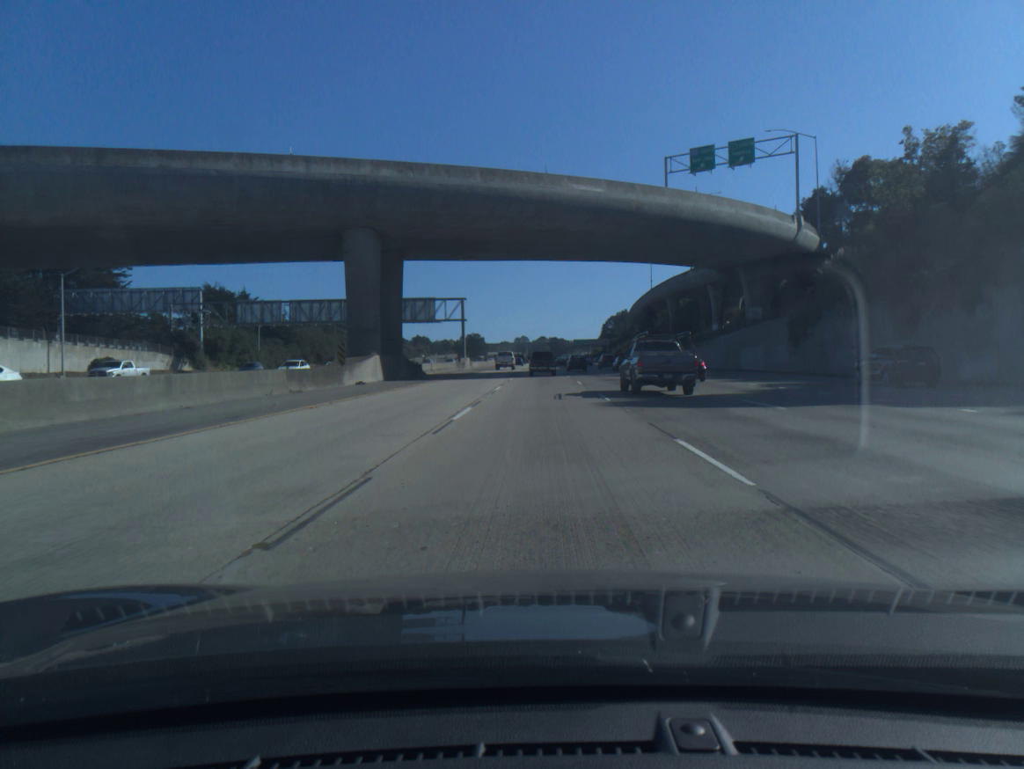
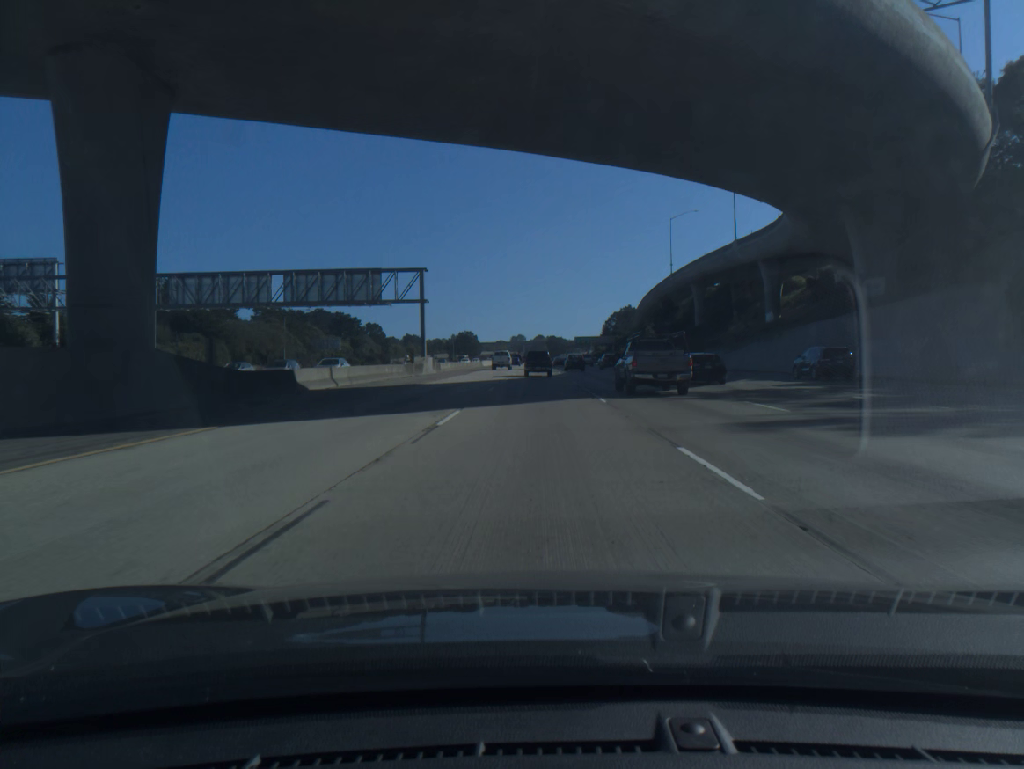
(+0.1, +30.1) m; 0°
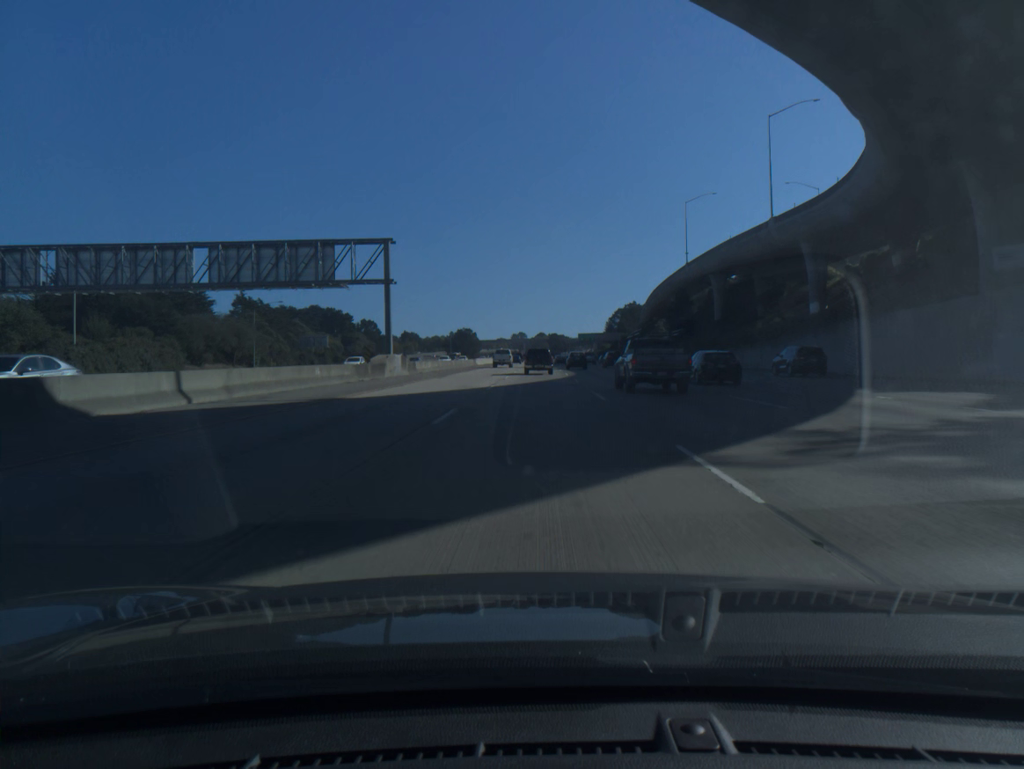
(0.0, +15.0) m; 0°
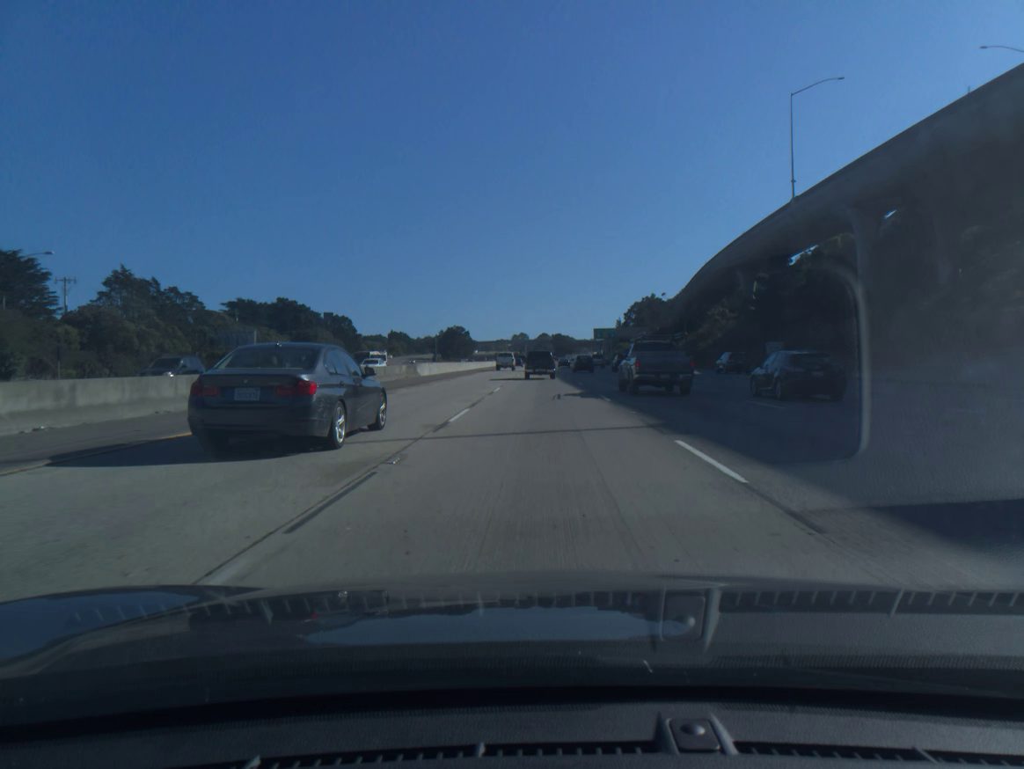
(-0.2, +57.3) m; 0°
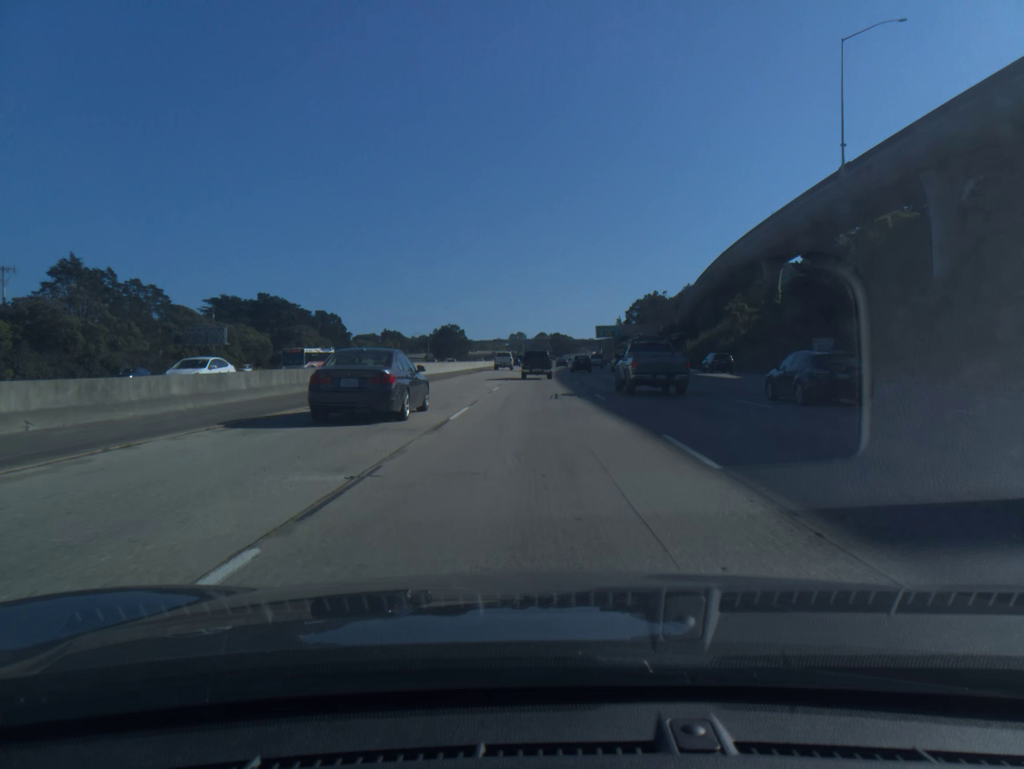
(0.0, +13.8) m; 0°
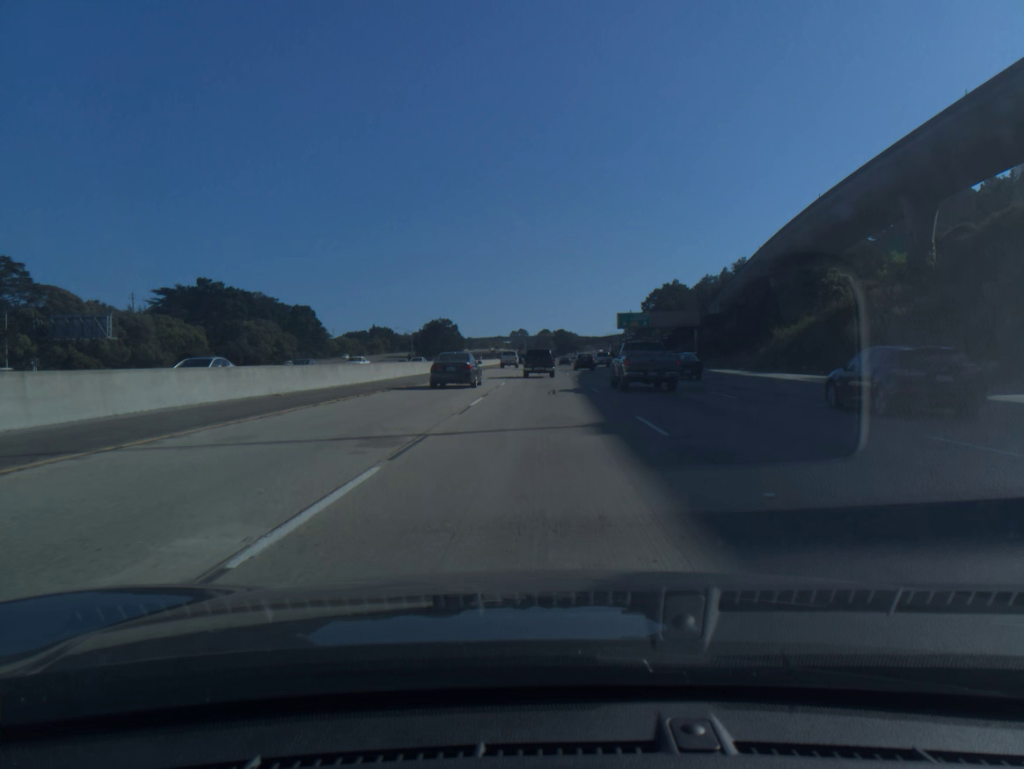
(0.0, +40.5) m; 0°
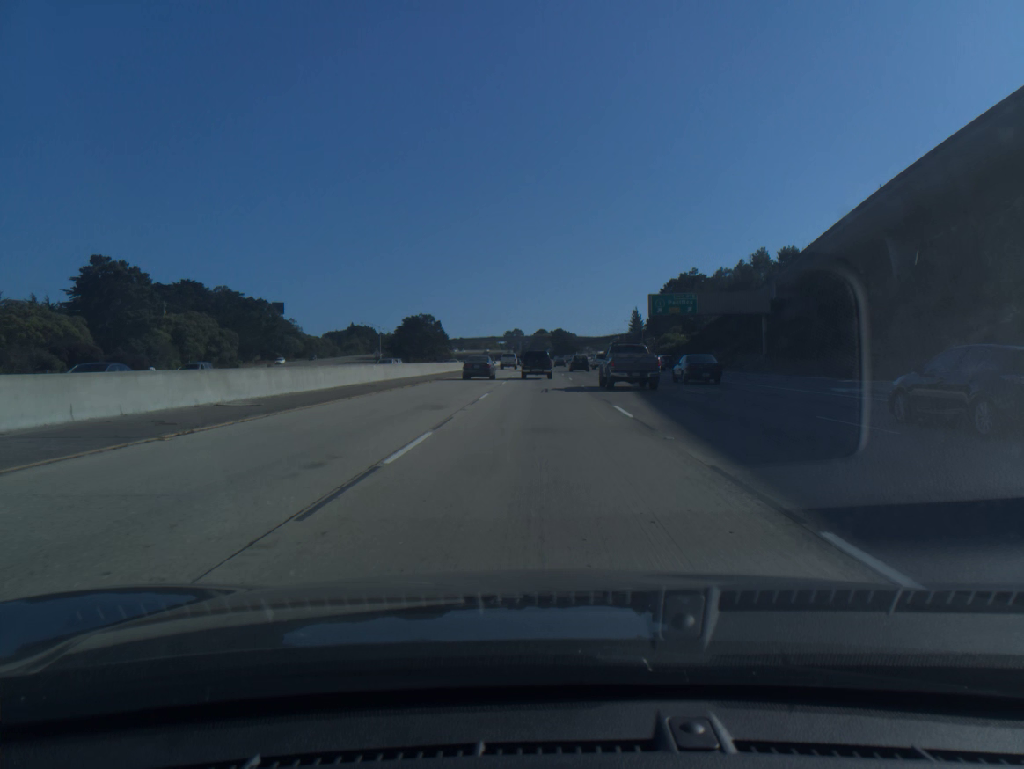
(0.0, +39.5) m; 0°
